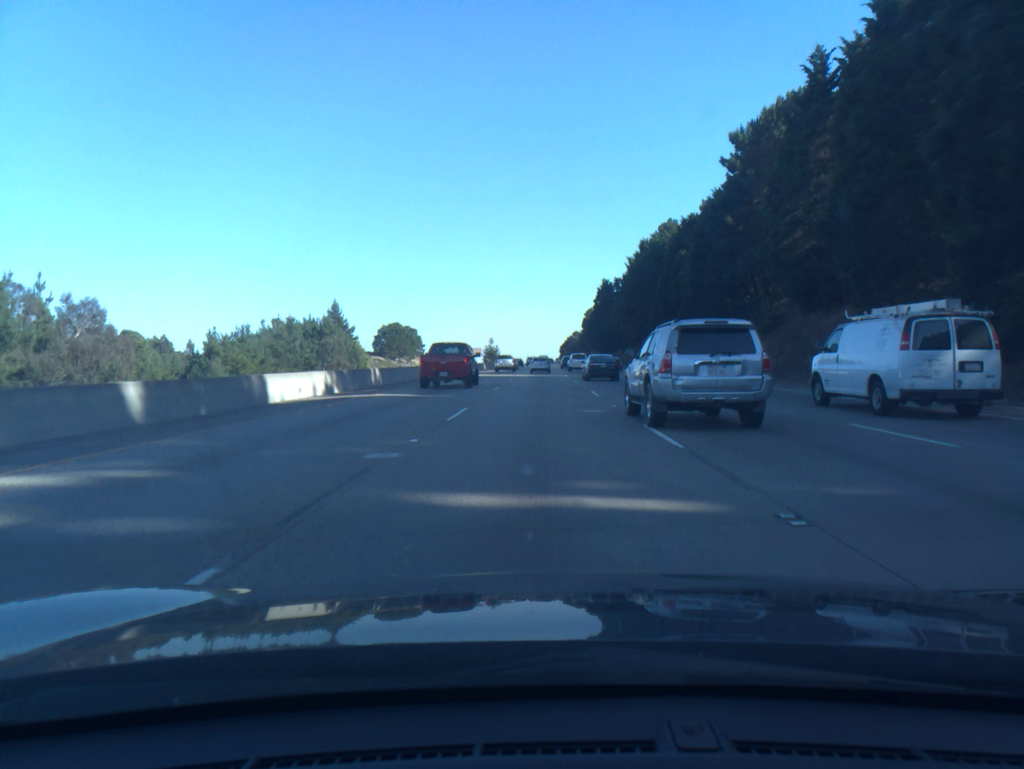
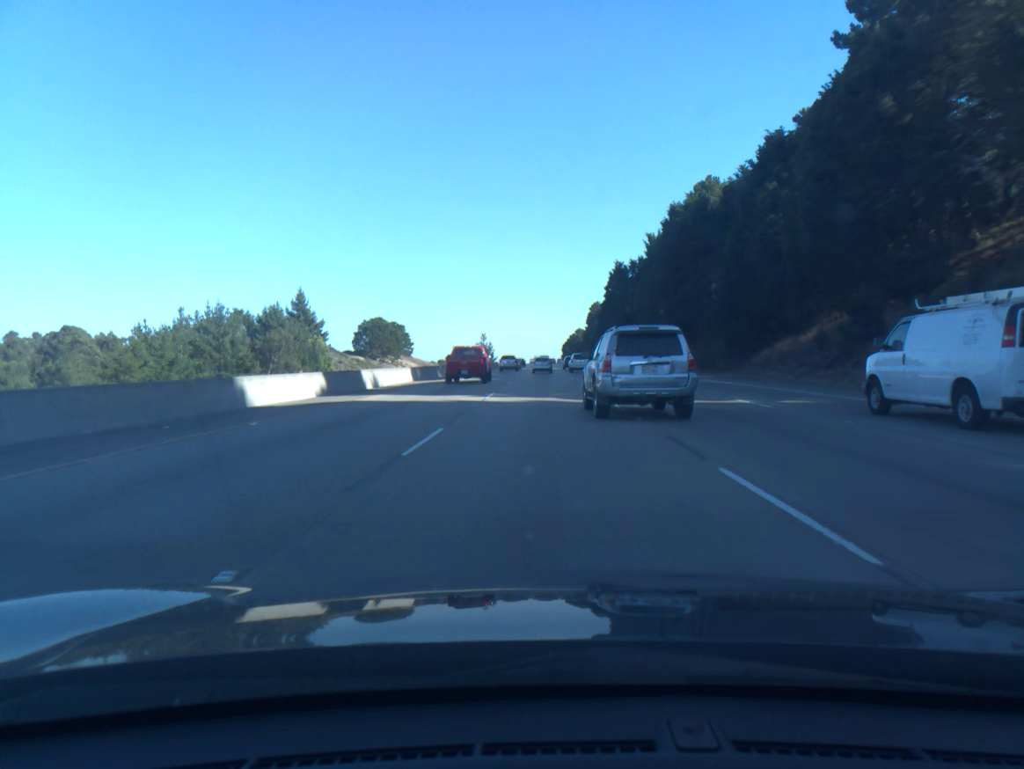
(0.0, +34.9) m; 0°
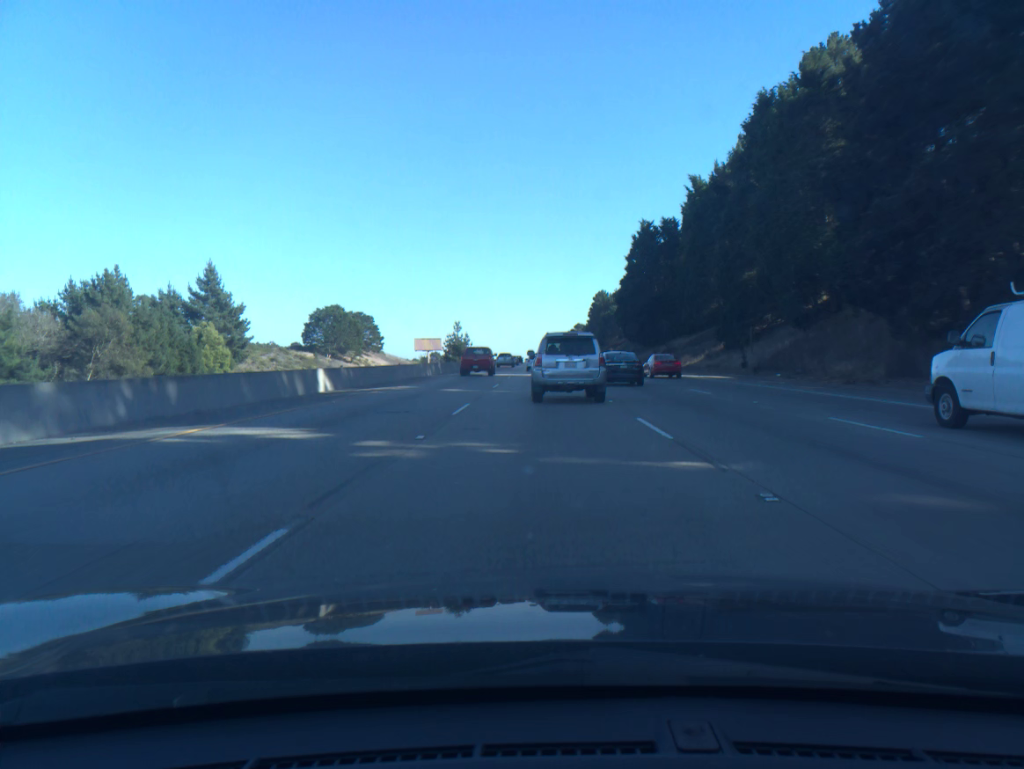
(+0.1, +52.0) m; 0°
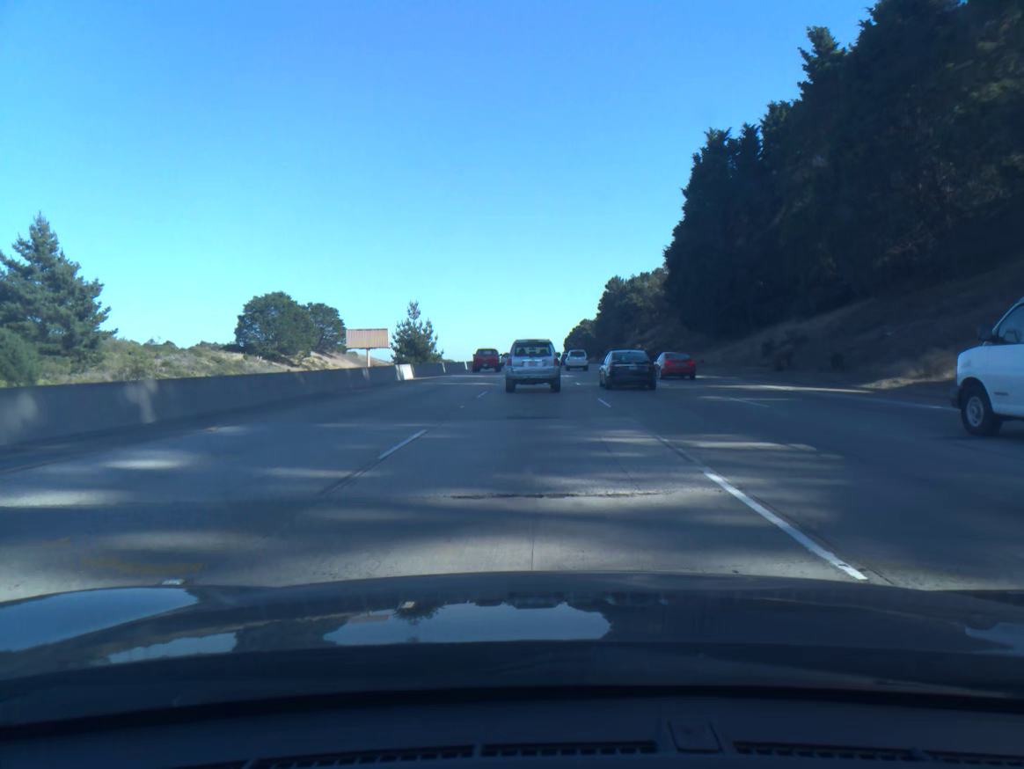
(+0.1, +51.0) m; 0°
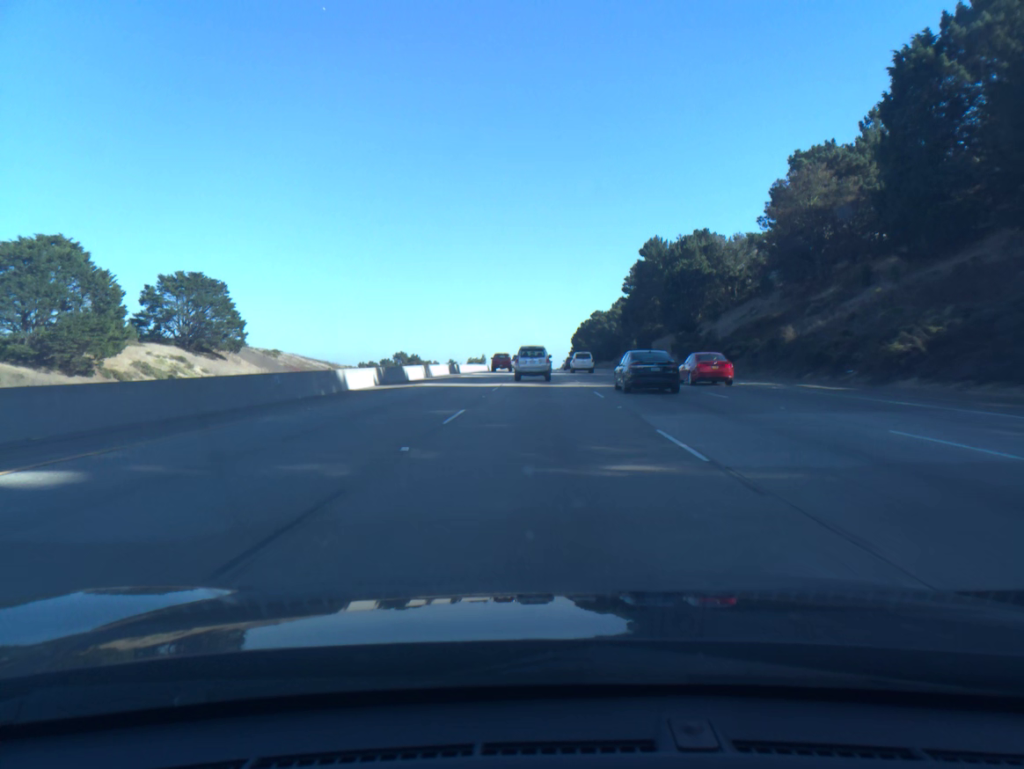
(-0.3, +82.9) m; 0°
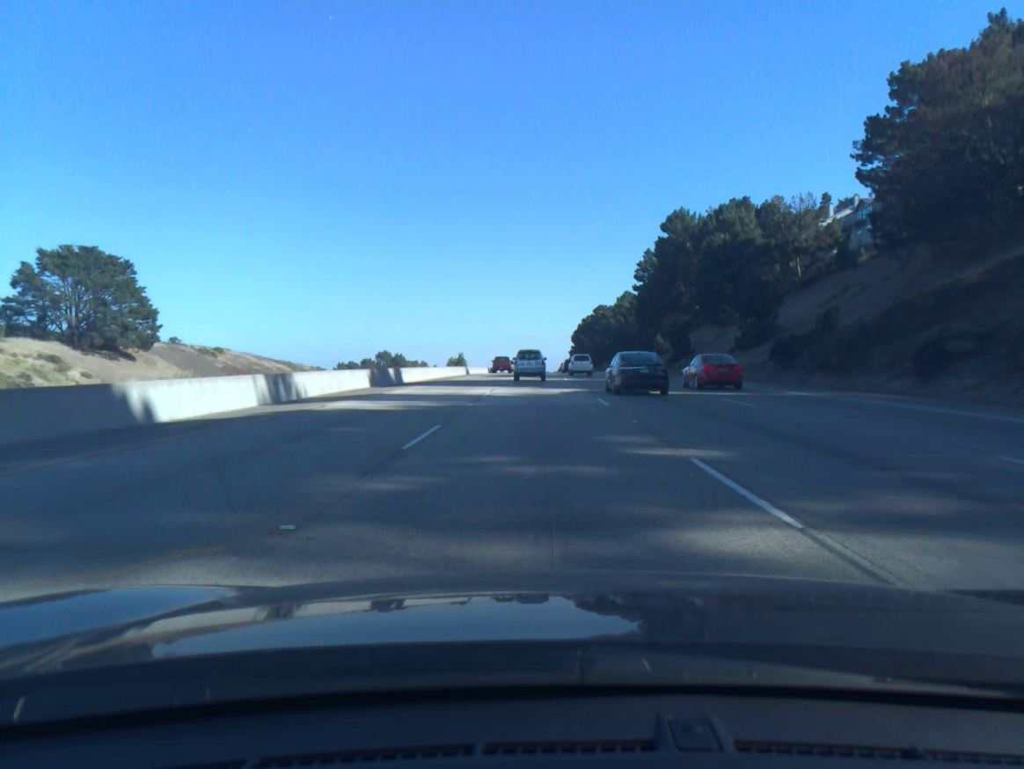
(0.0, +32.7) m; 0°
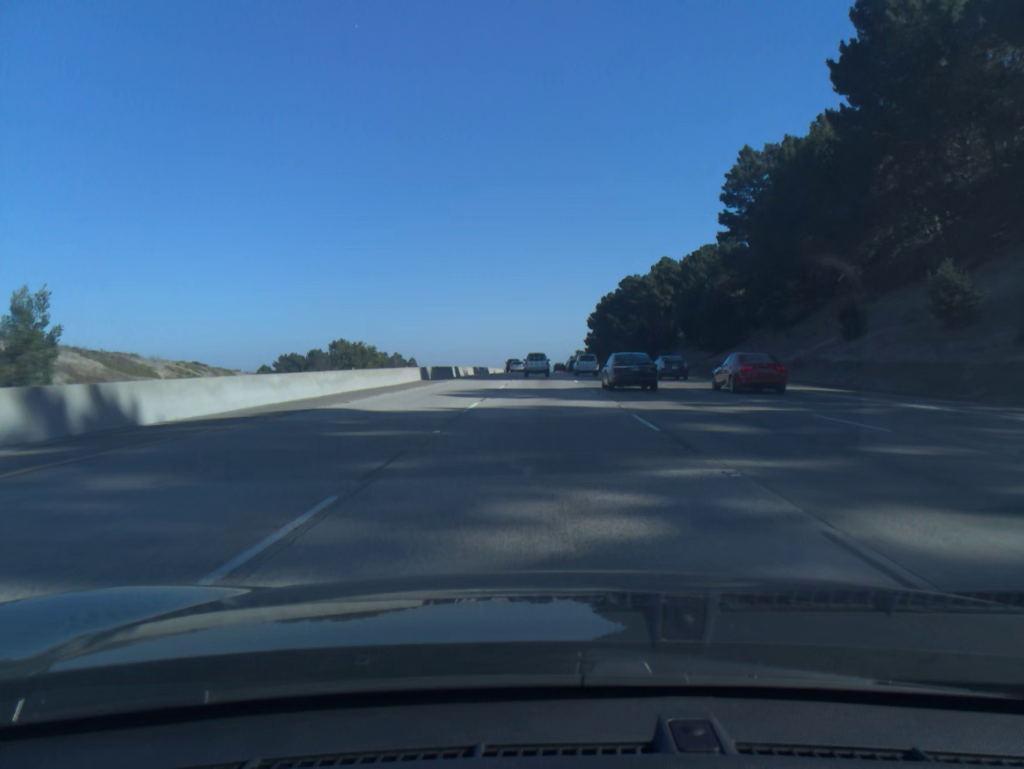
(-0.3, +80.6) m; 0°
